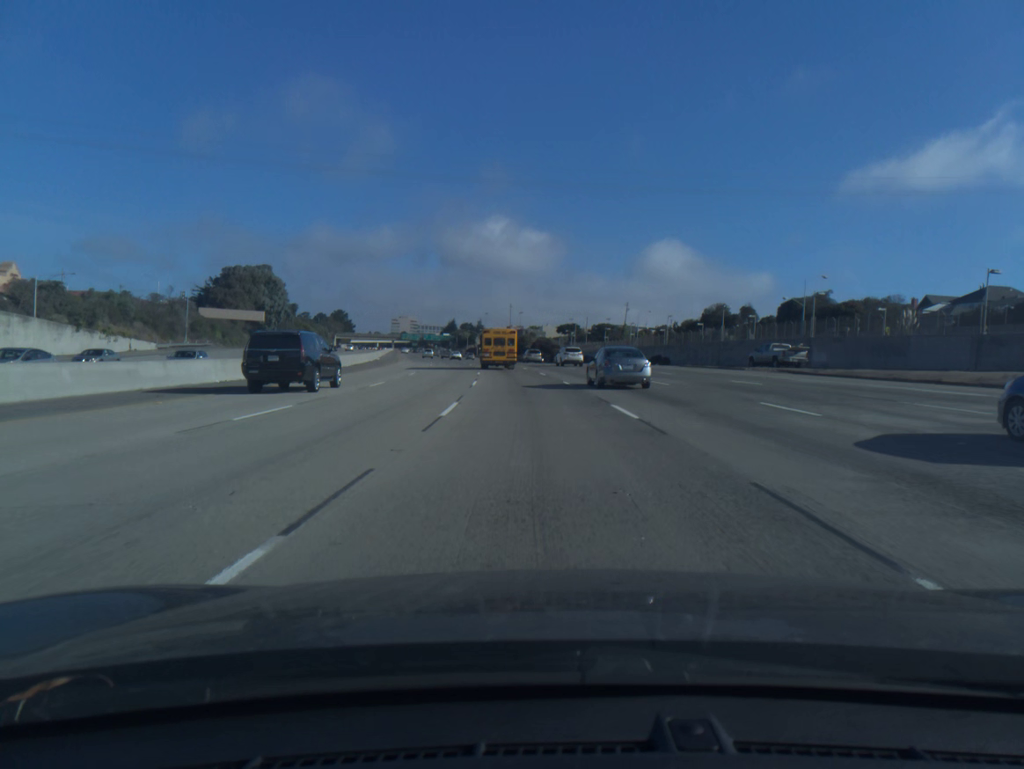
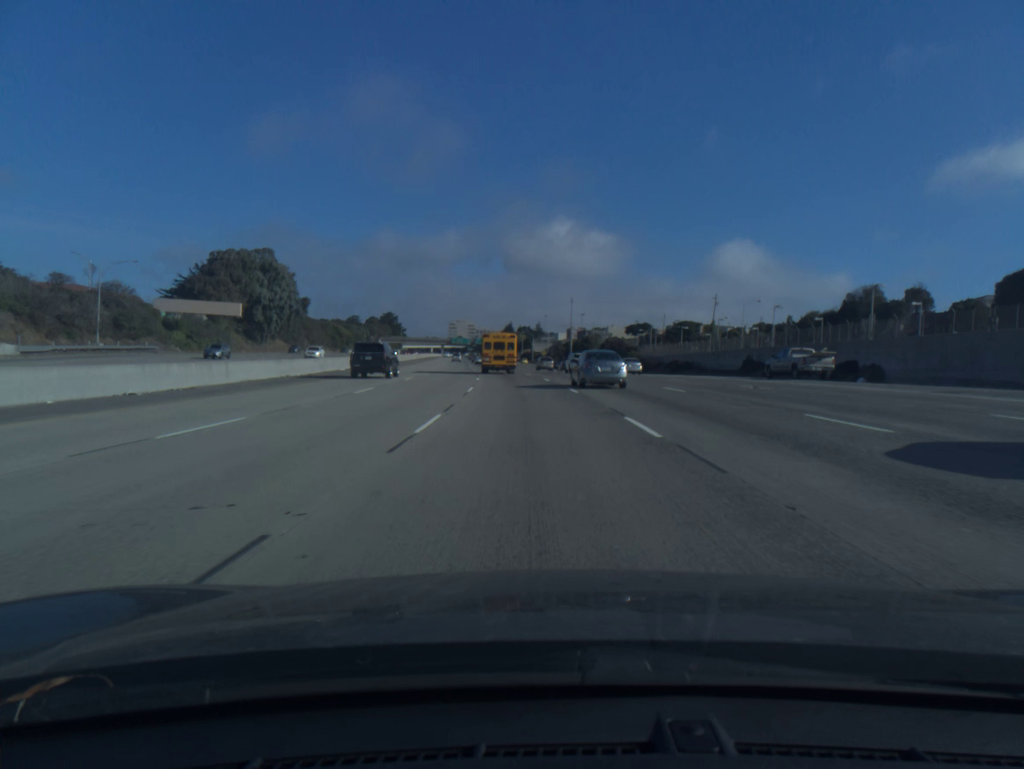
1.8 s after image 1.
(-1.7, +45.8) m; -5°
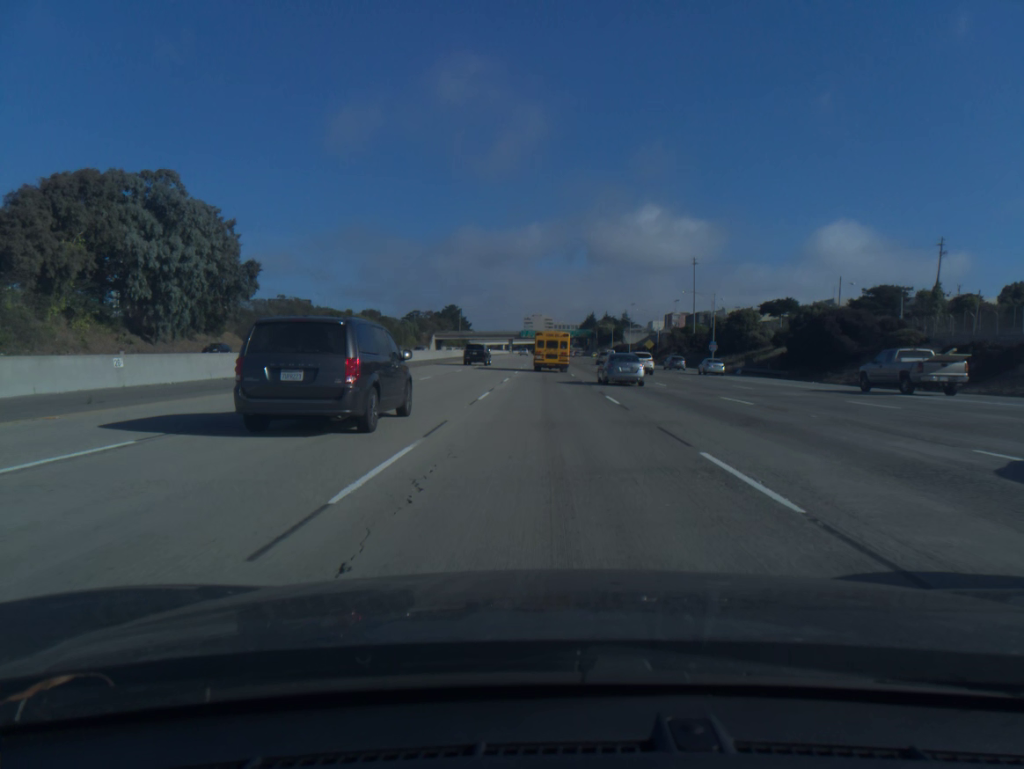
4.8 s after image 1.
(-4.6, +76.7) m; -6°
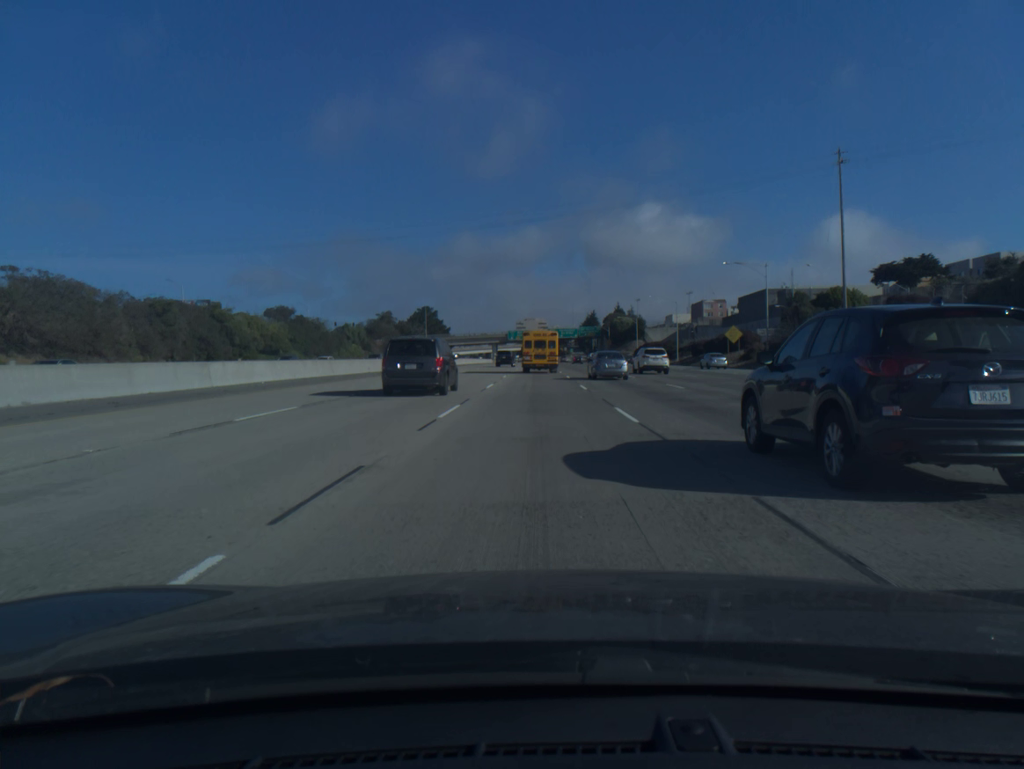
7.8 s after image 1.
(+0.3, +77.2) m; 0°
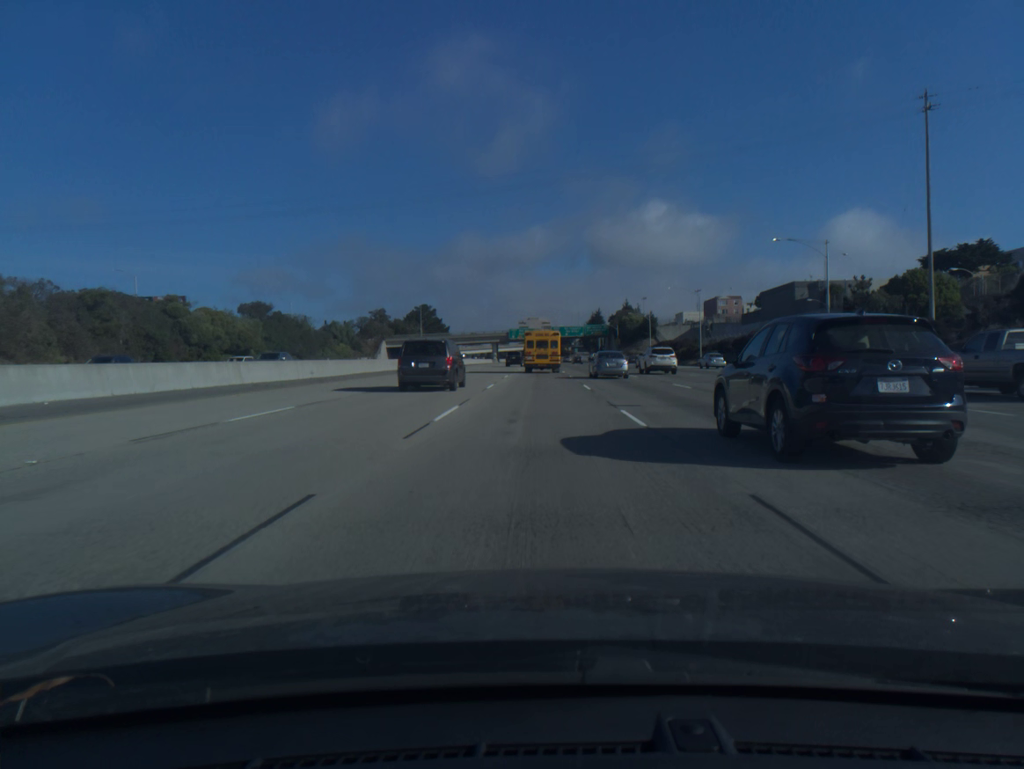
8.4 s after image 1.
(0.0, +15.2) m; 0°
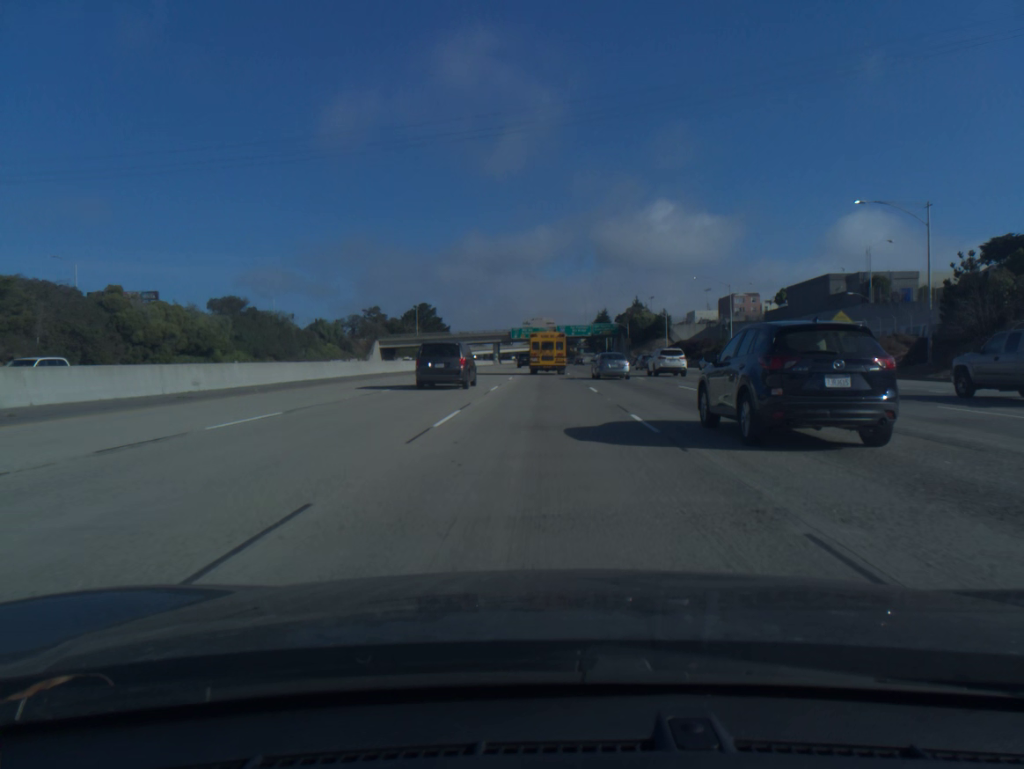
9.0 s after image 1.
(0.0, +15.2) m; 0°
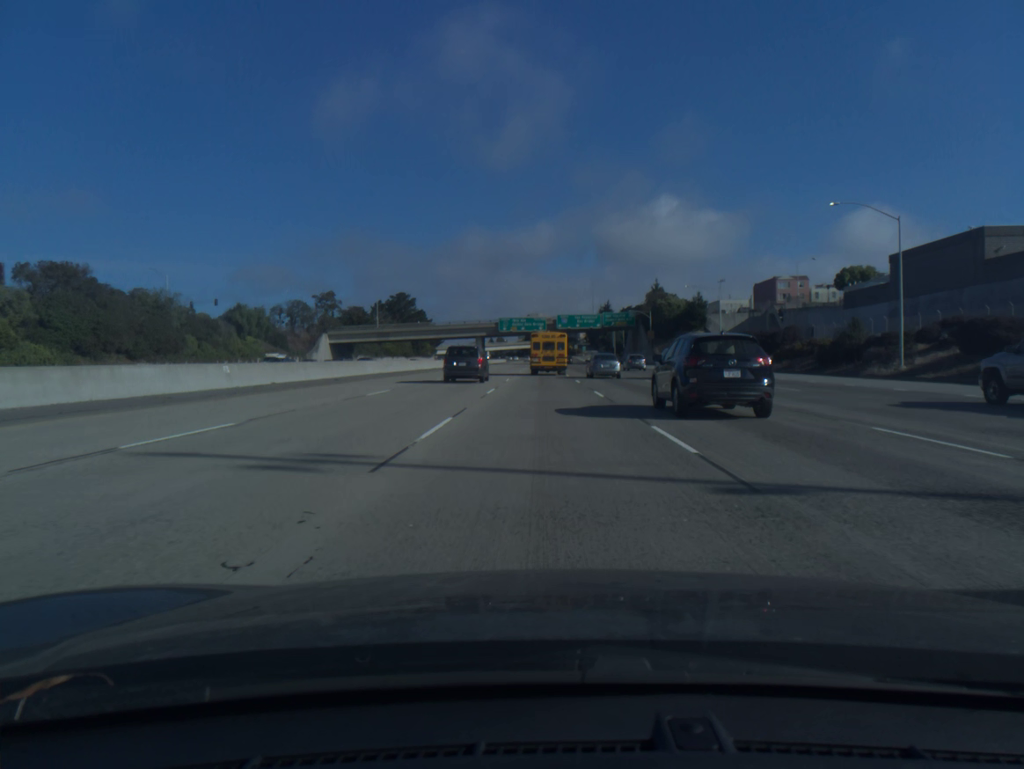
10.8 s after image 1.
(0.0, +45.3) m; 0°
